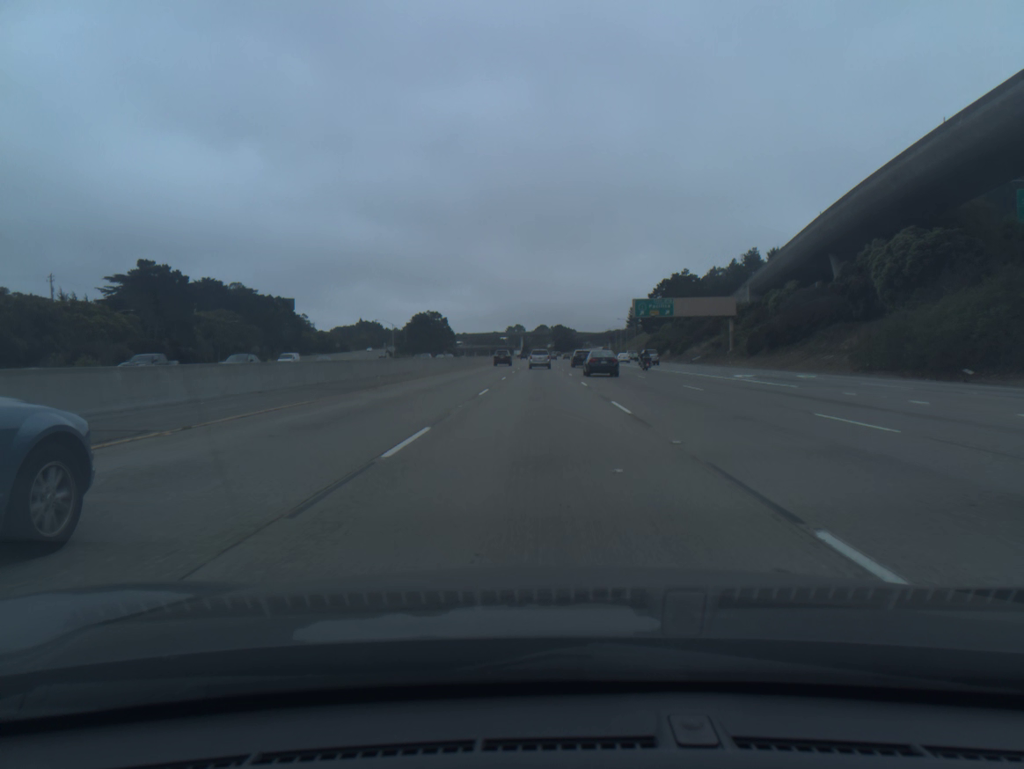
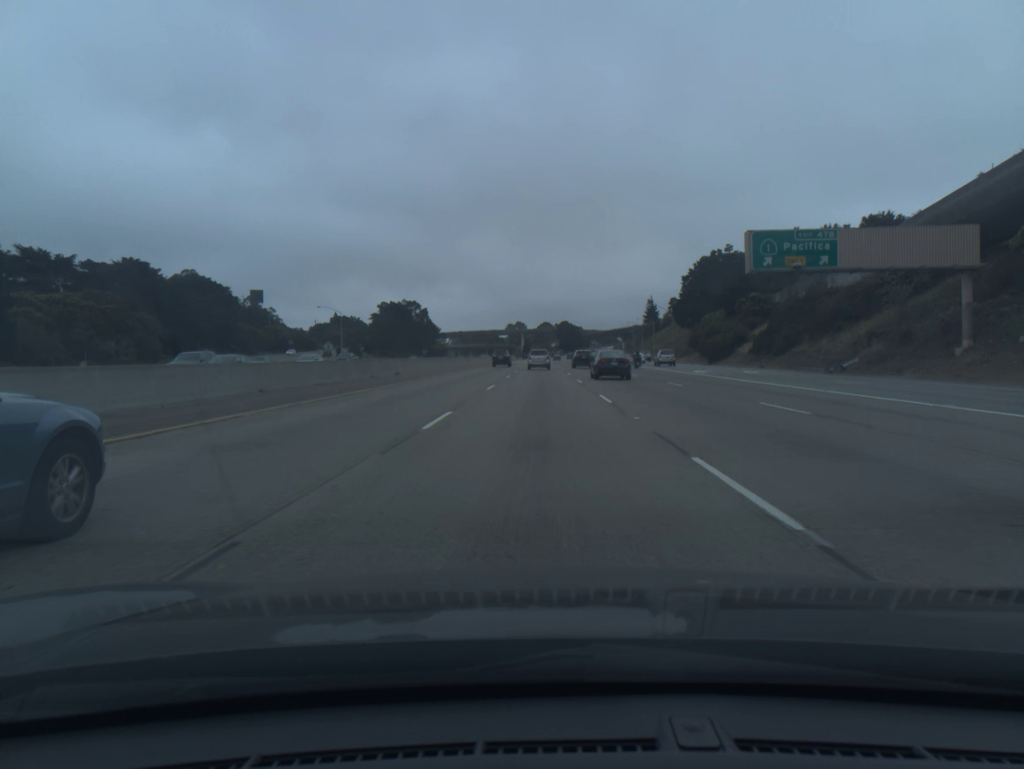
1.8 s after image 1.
(0.0, +54.7) m; 0°
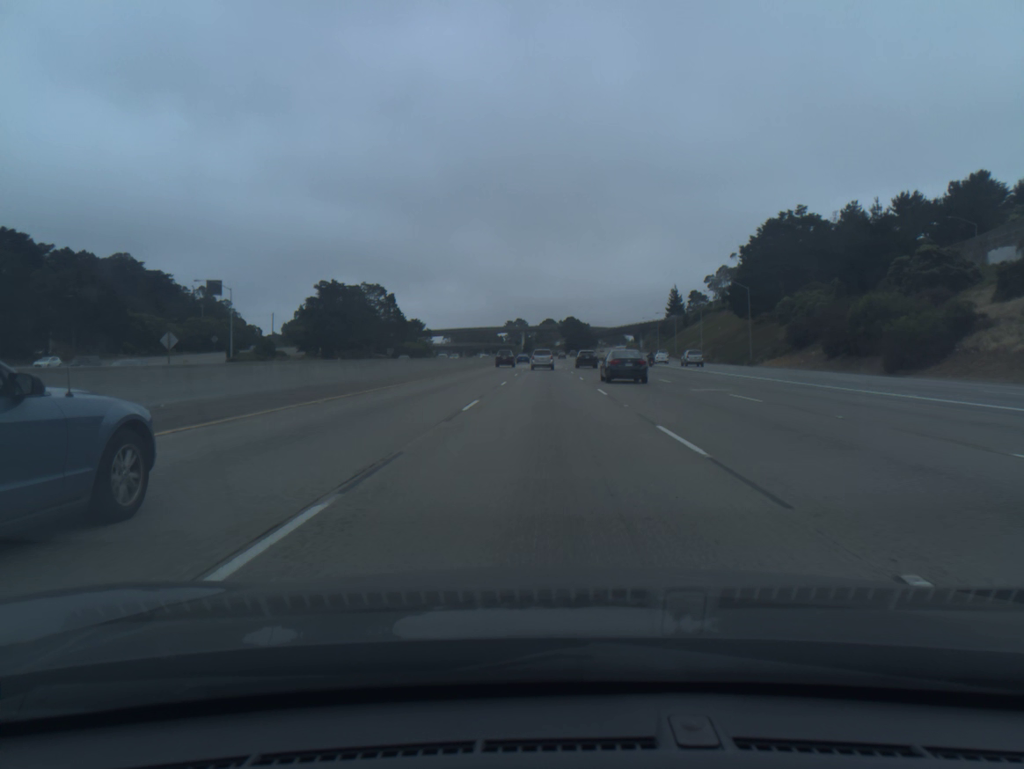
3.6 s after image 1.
(-0.2, +54.3) m; 0°
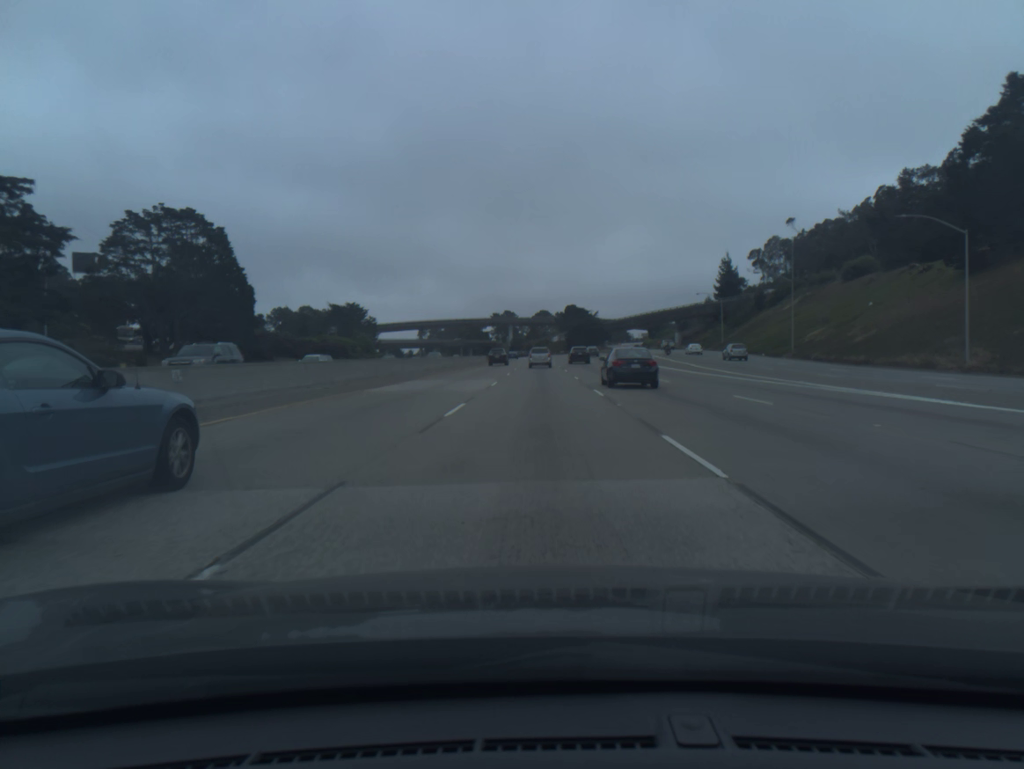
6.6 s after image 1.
(+0.4, +89.4) m; 0°
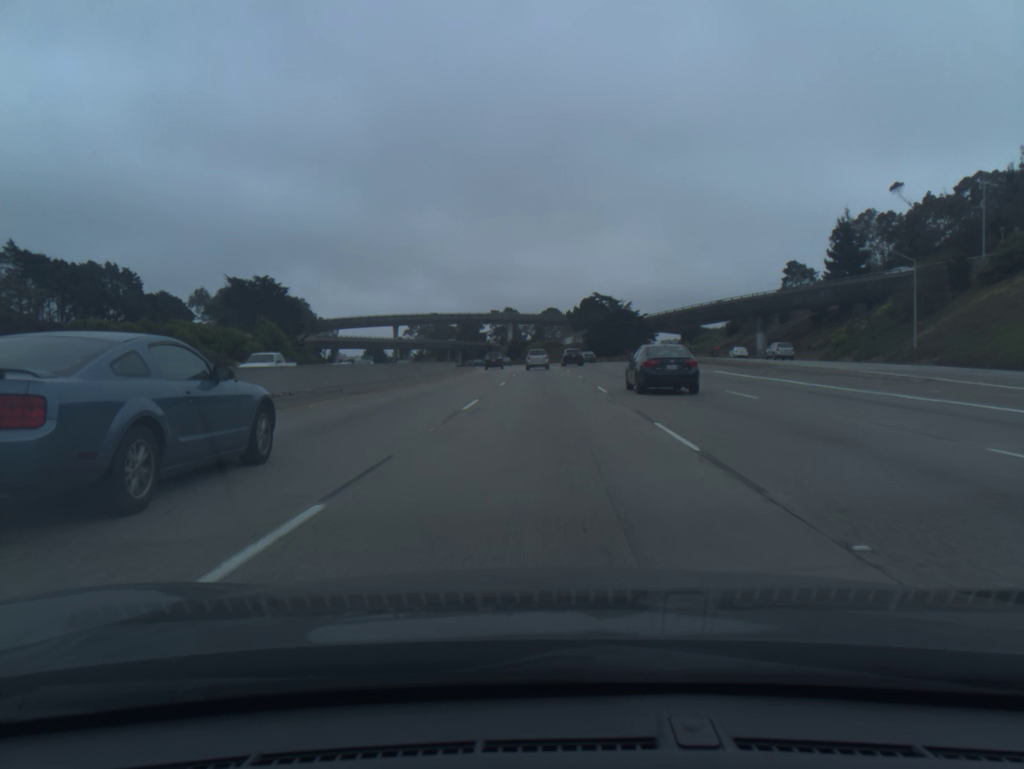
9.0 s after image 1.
(-0.3, +71.2) m; 0°
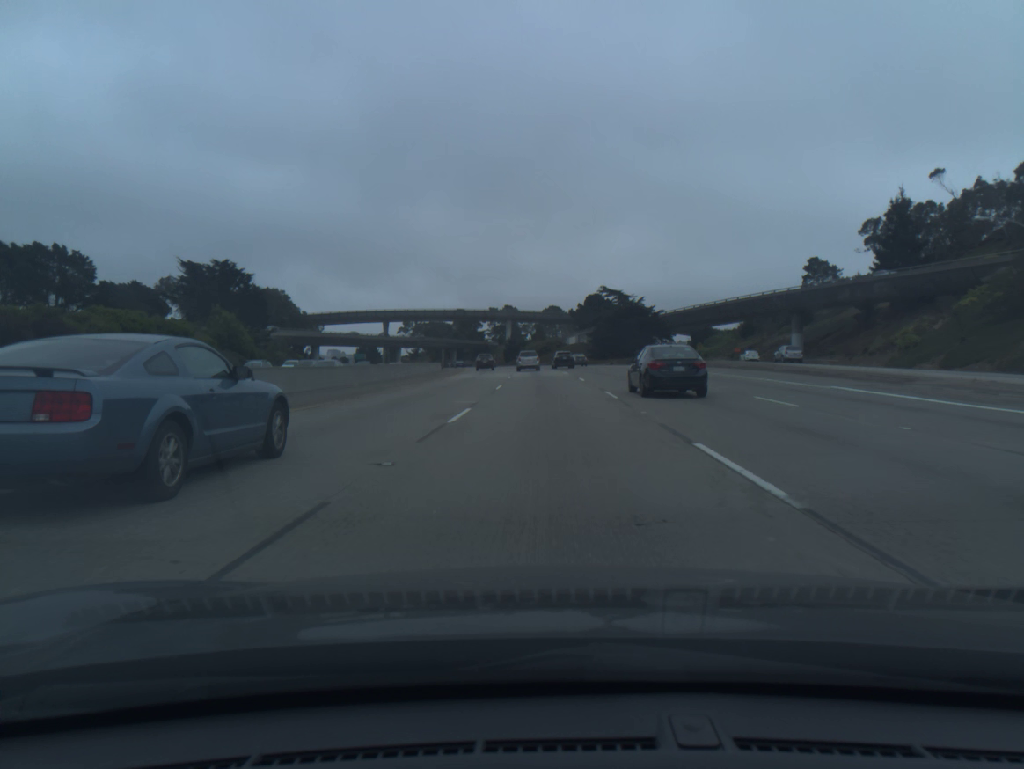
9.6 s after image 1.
(0.0, +17.8) m; 0°
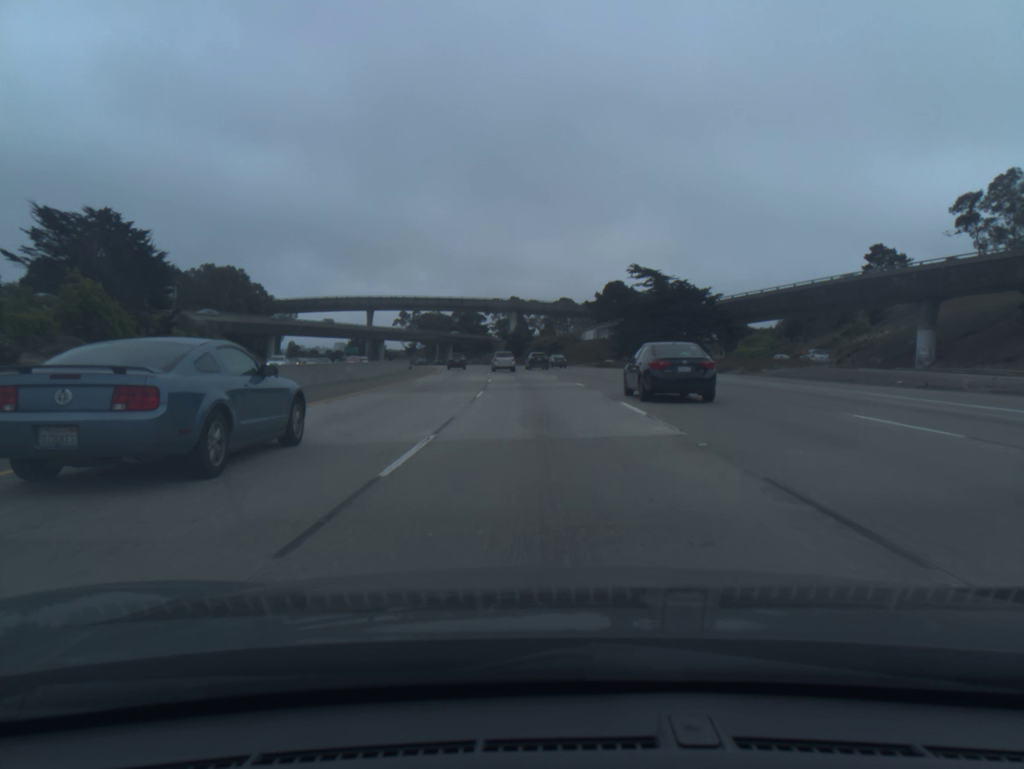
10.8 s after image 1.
(-0.1, +35.5) m; -1°
